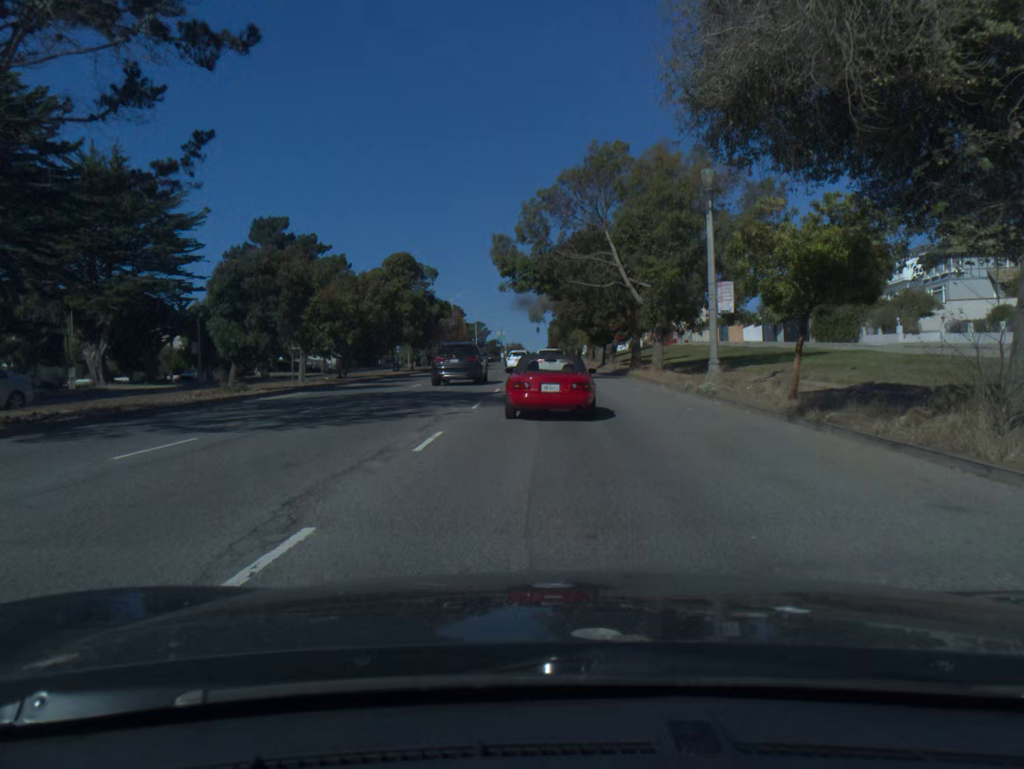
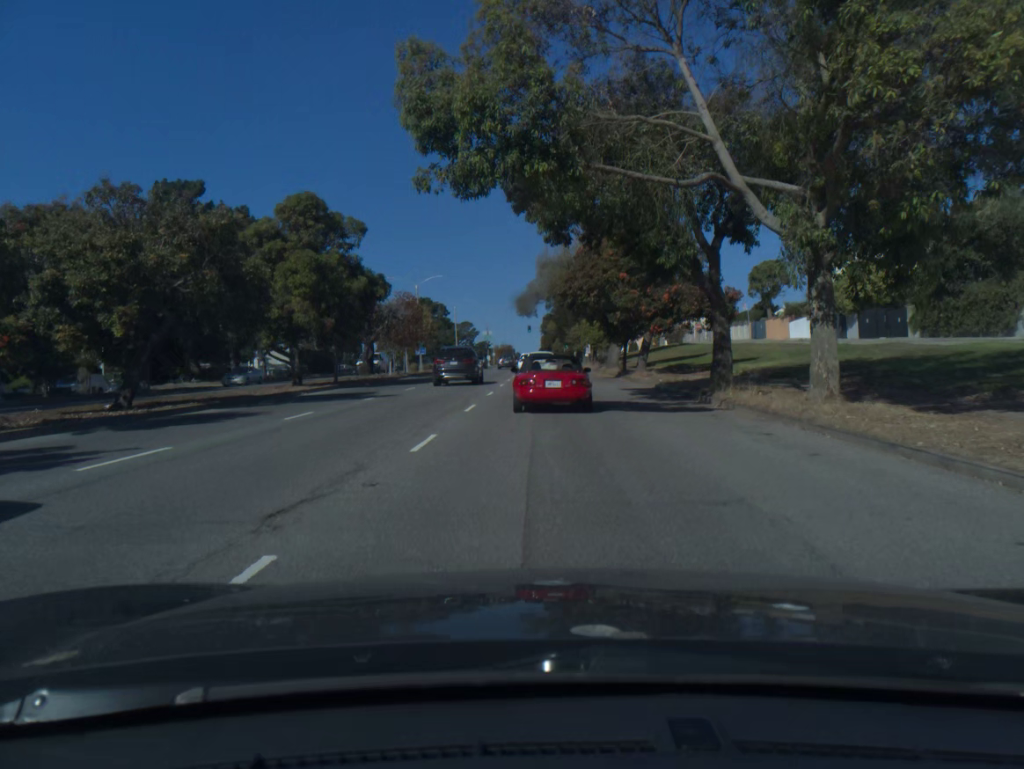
(+0.1, +22.0) m; 0°
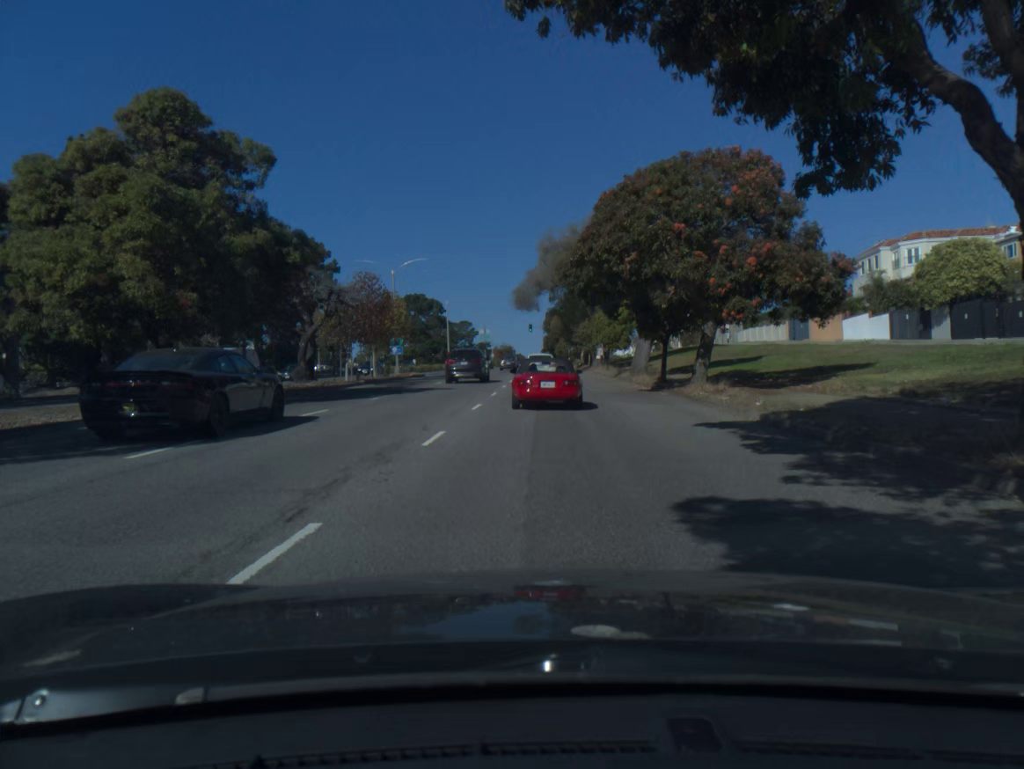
(0.0, +13.8) m; 0°
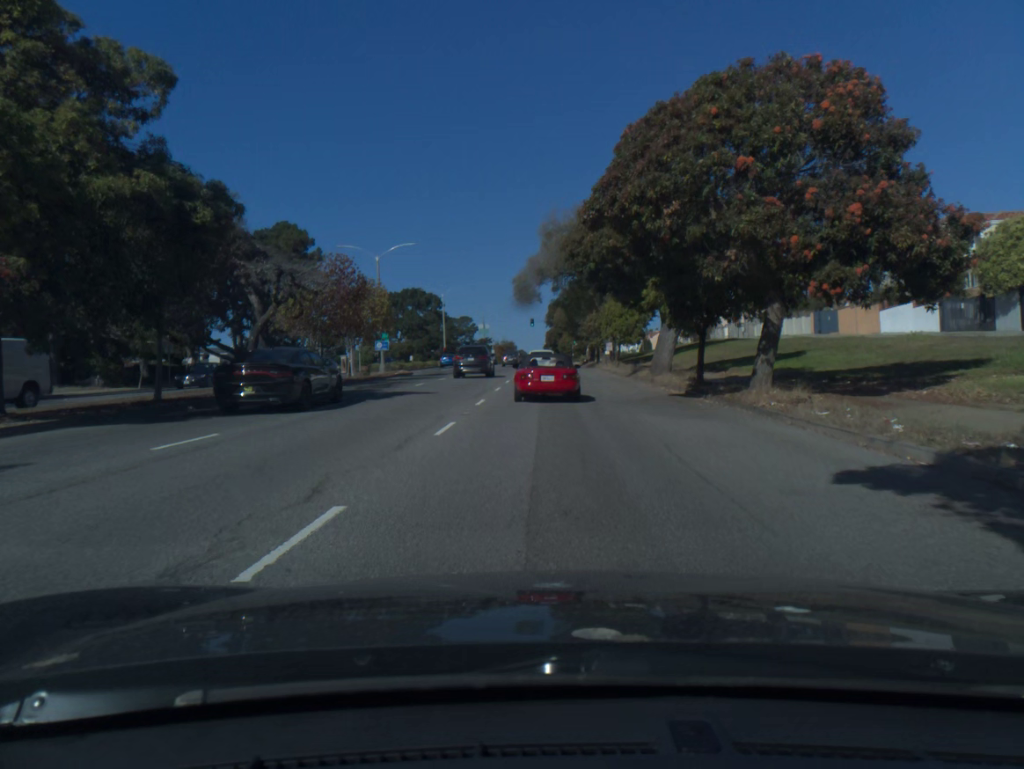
(0.0, +6.7) m; 0°
